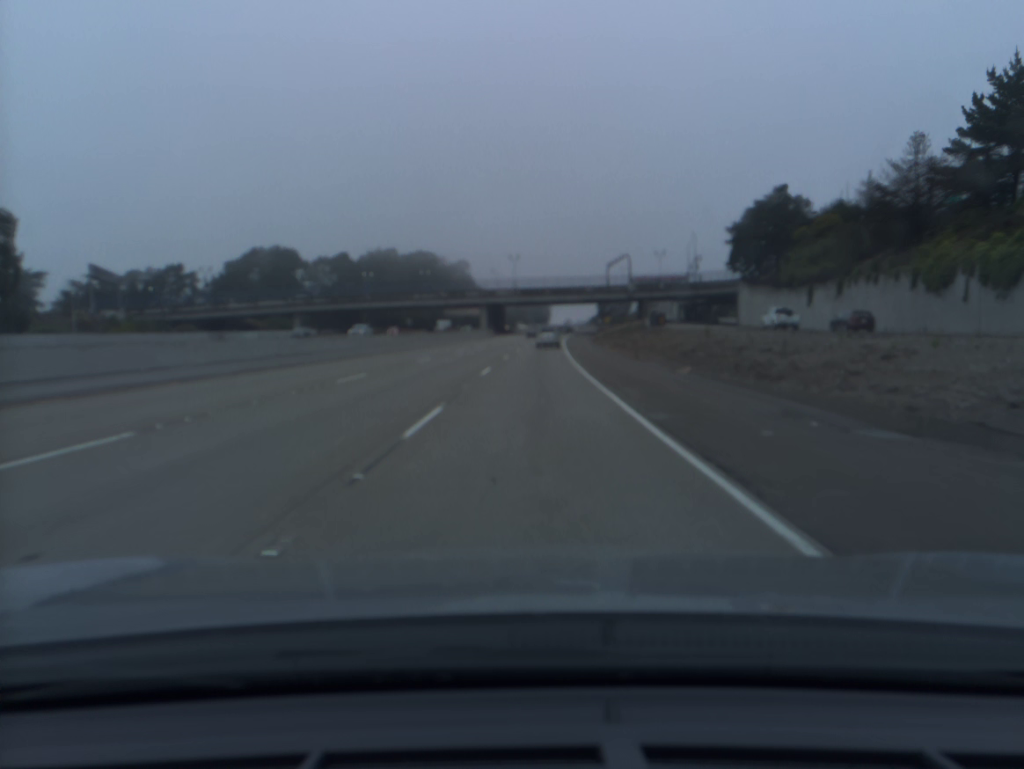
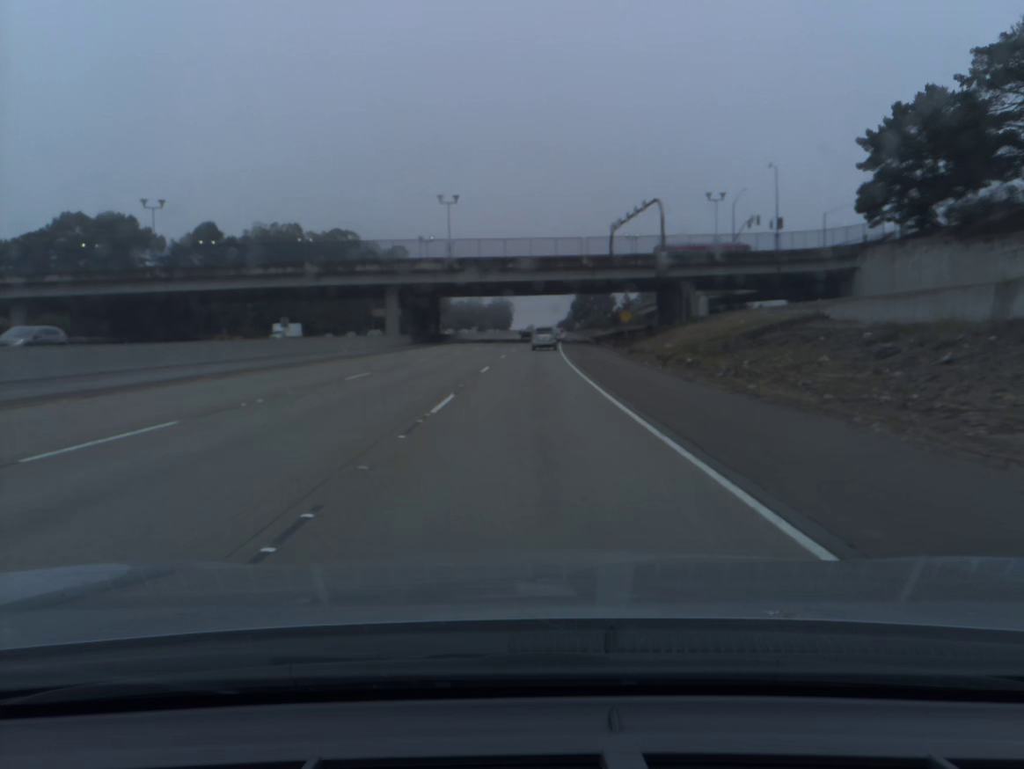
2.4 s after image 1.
(+1.9, +69.3) m; +3°
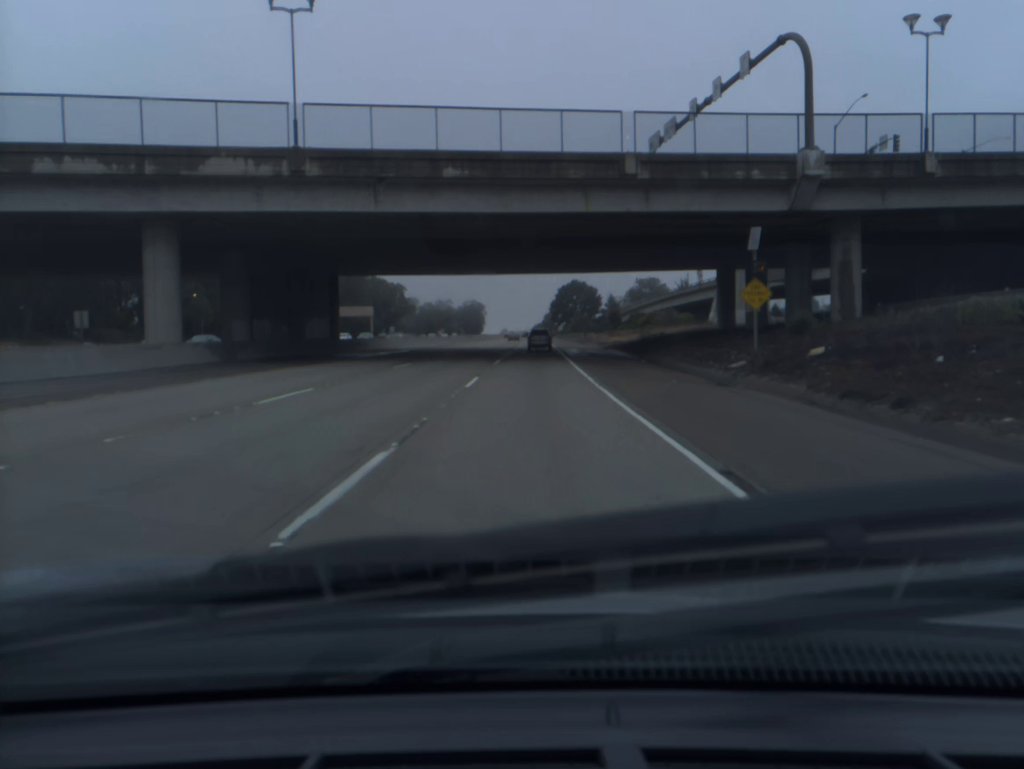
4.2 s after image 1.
(+0.7, +51.5) m; +2°
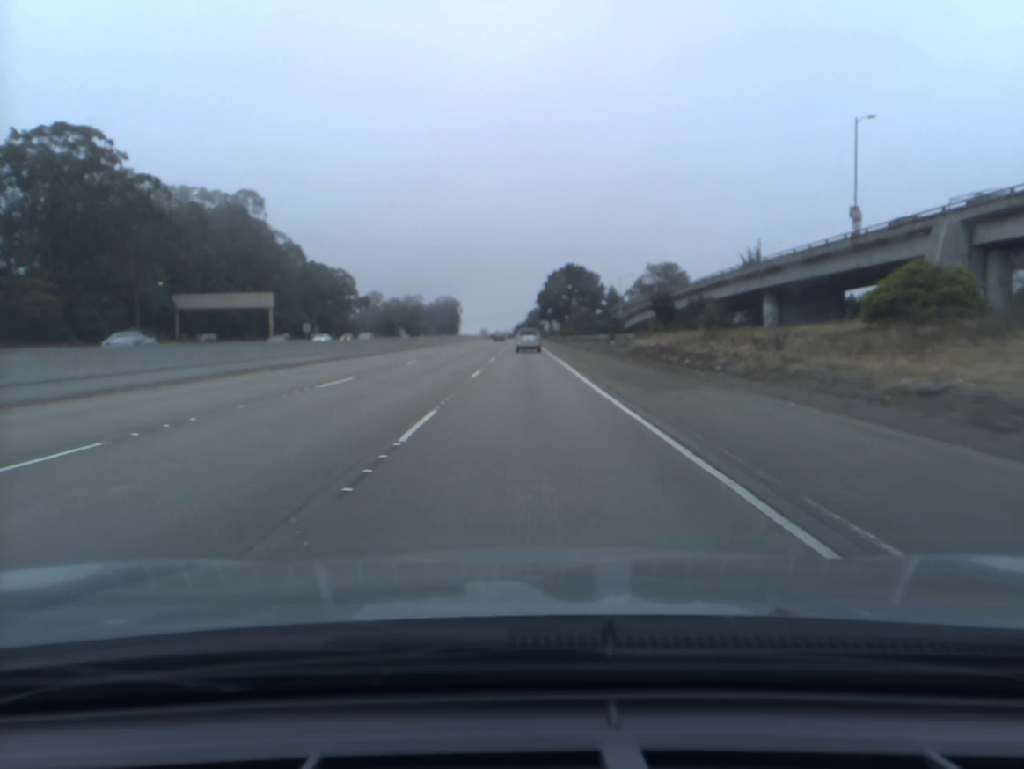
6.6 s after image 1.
(+1.1, +68.1) m; +1°
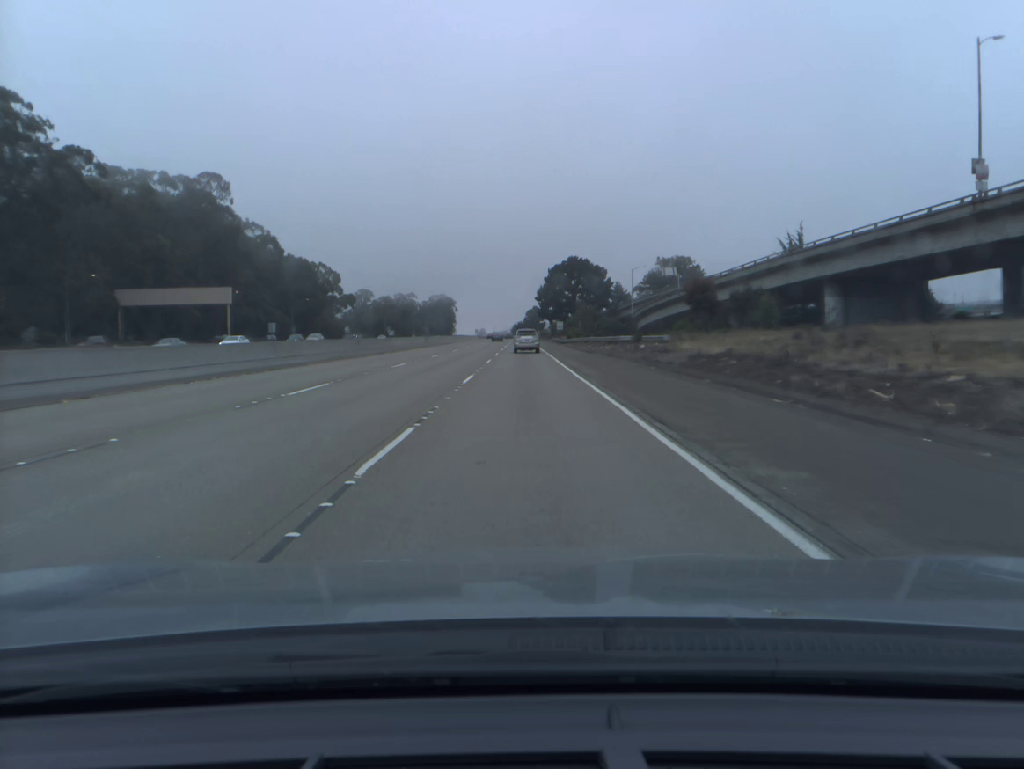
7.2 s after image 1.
(0.0, +16.9) m; 0°
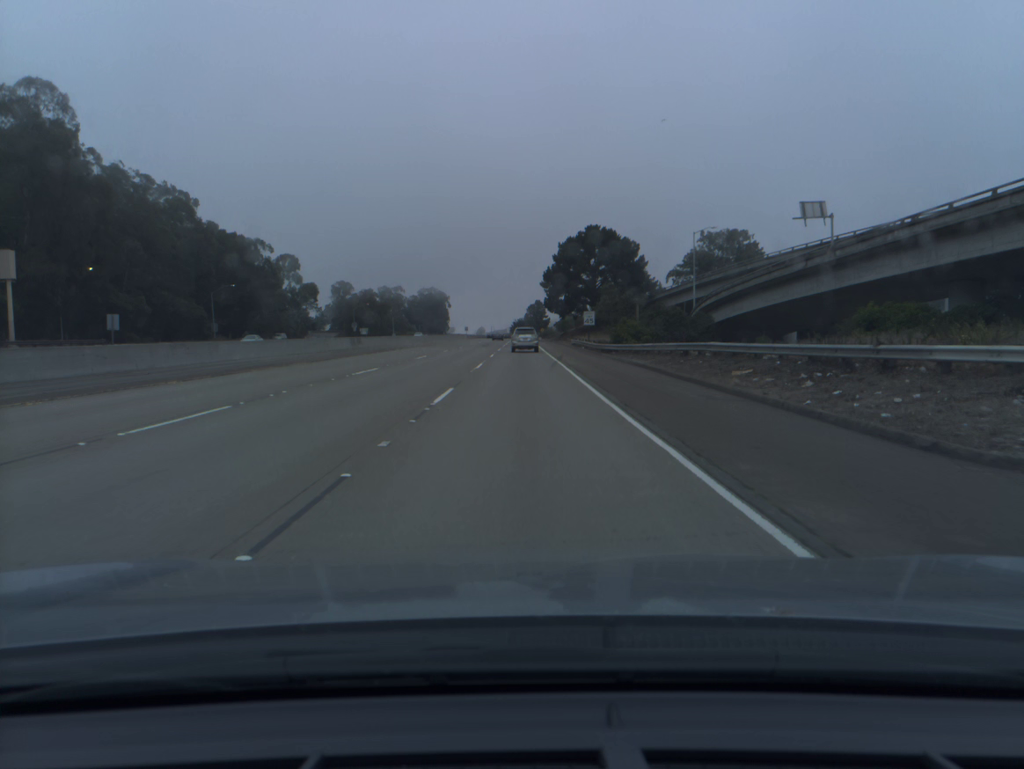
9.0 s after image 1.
(0.0, +50.6) m; 0°
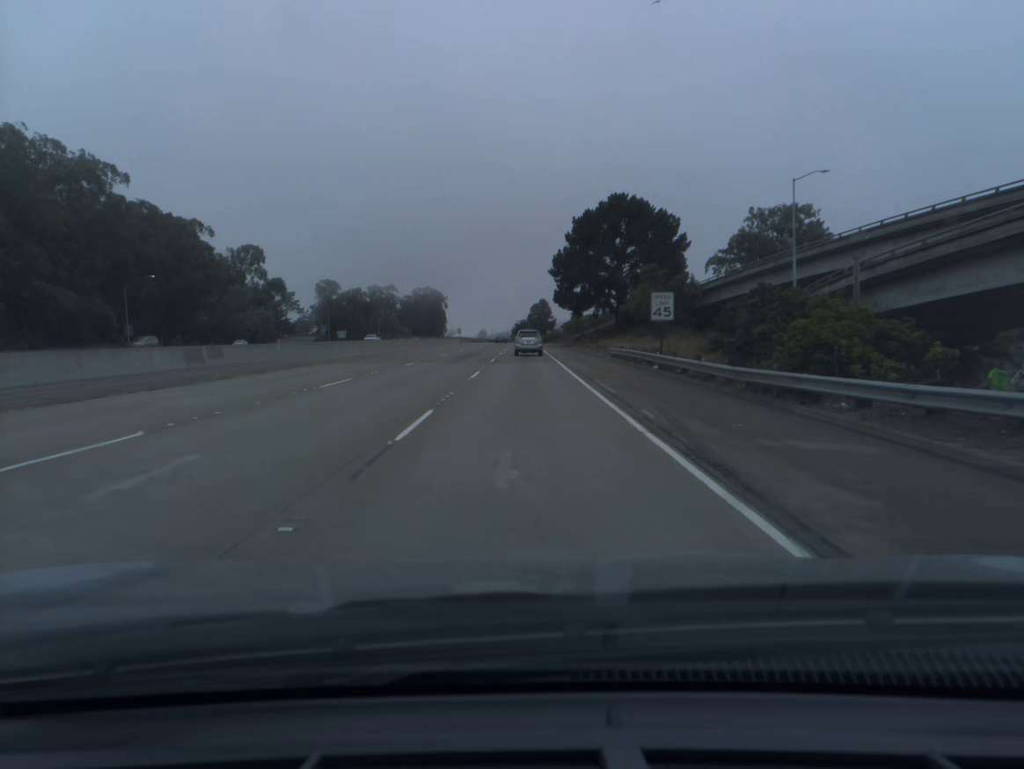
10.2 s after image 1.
(0.0, +33.3) m; 0°
